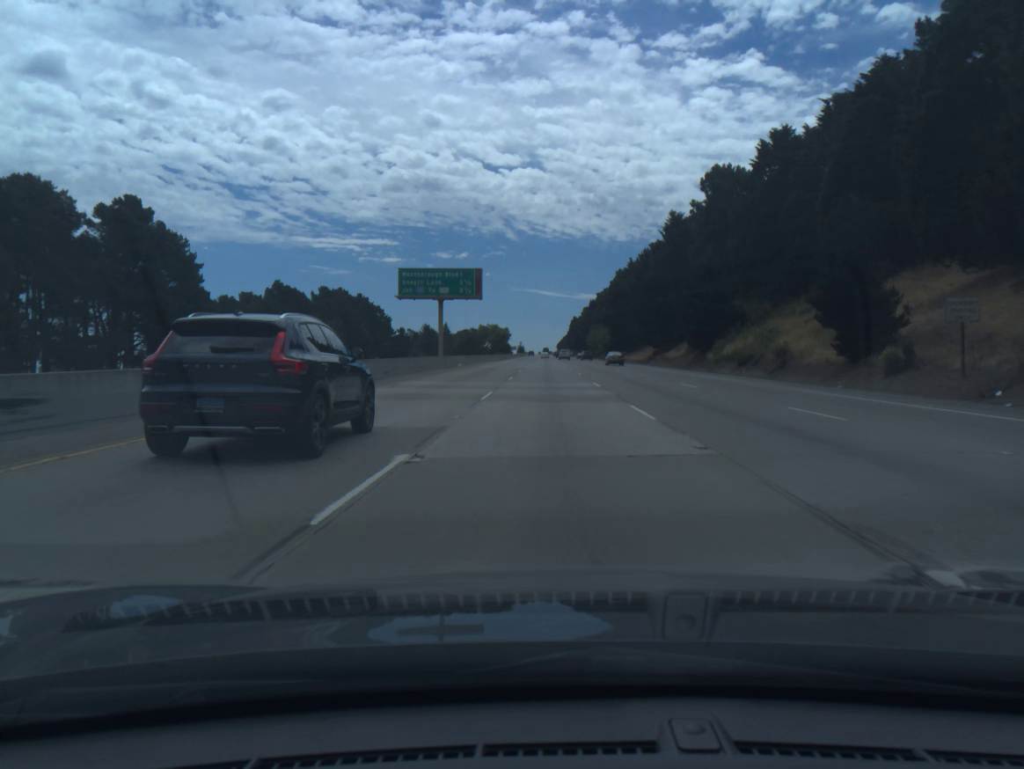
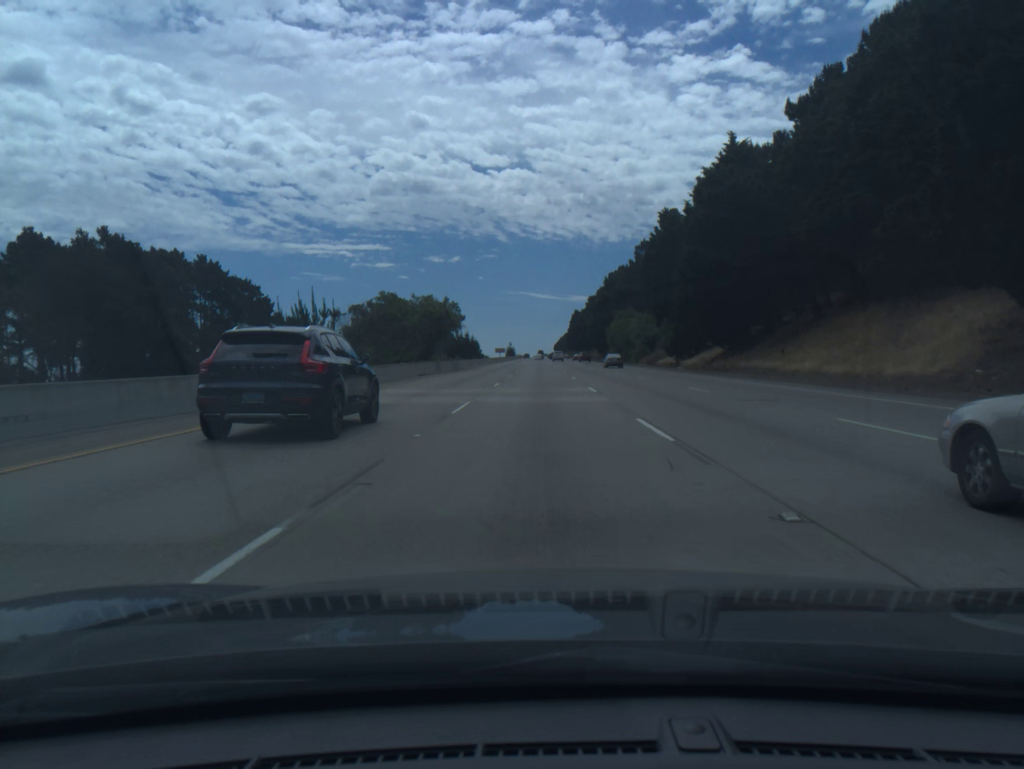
(+0.5, +91.7) m; 0°
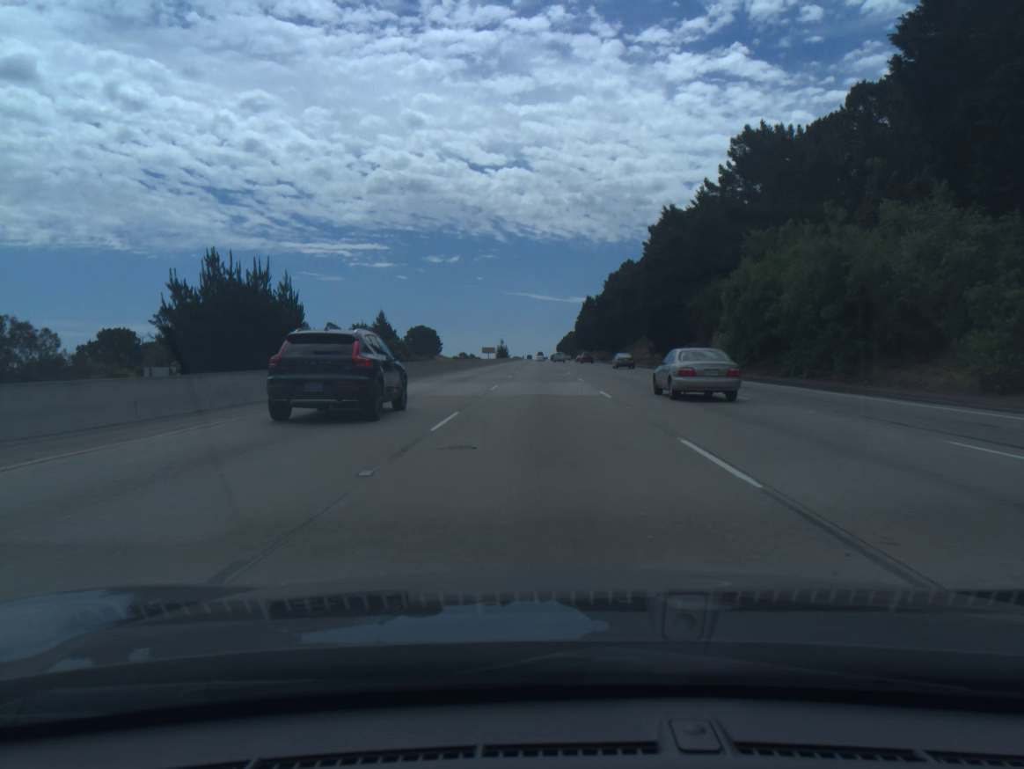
(-0.2, +91.5) m; 0°
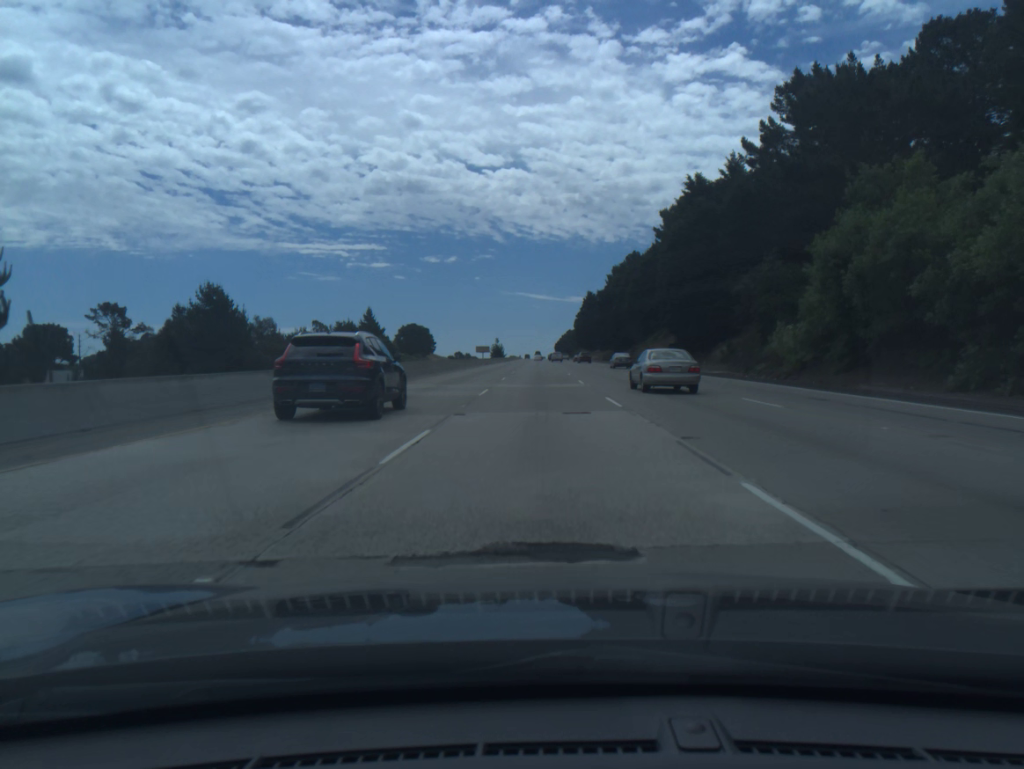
(0.0, +18.3) m; 0°
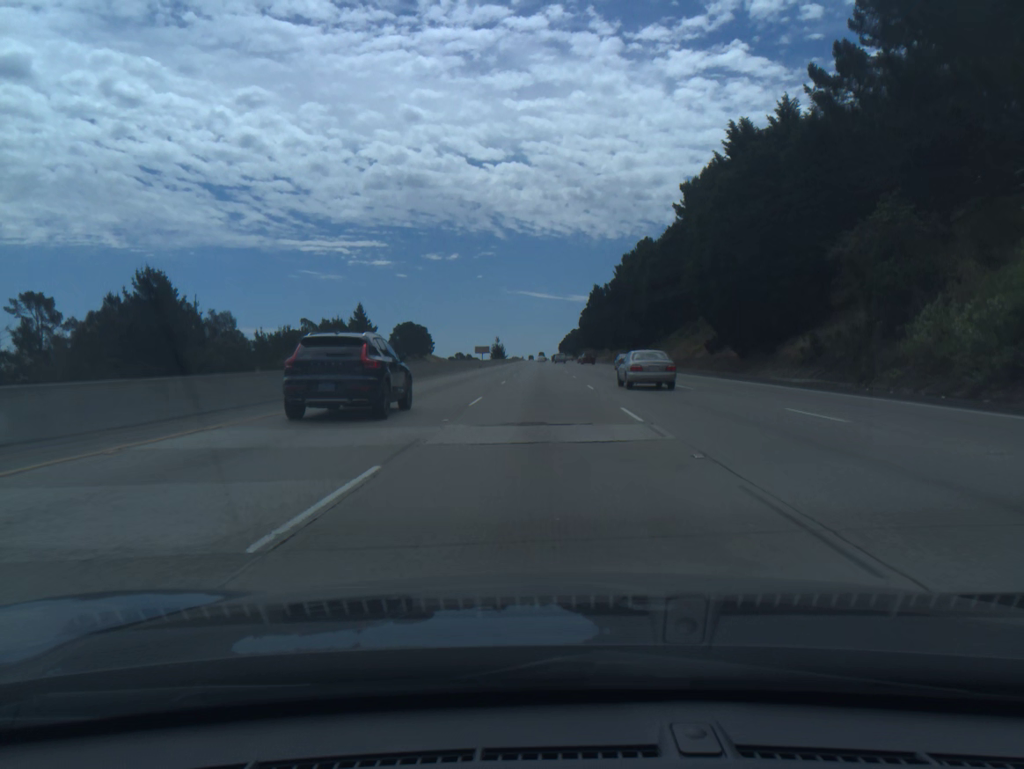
(0.0, +18.3) m; 0°
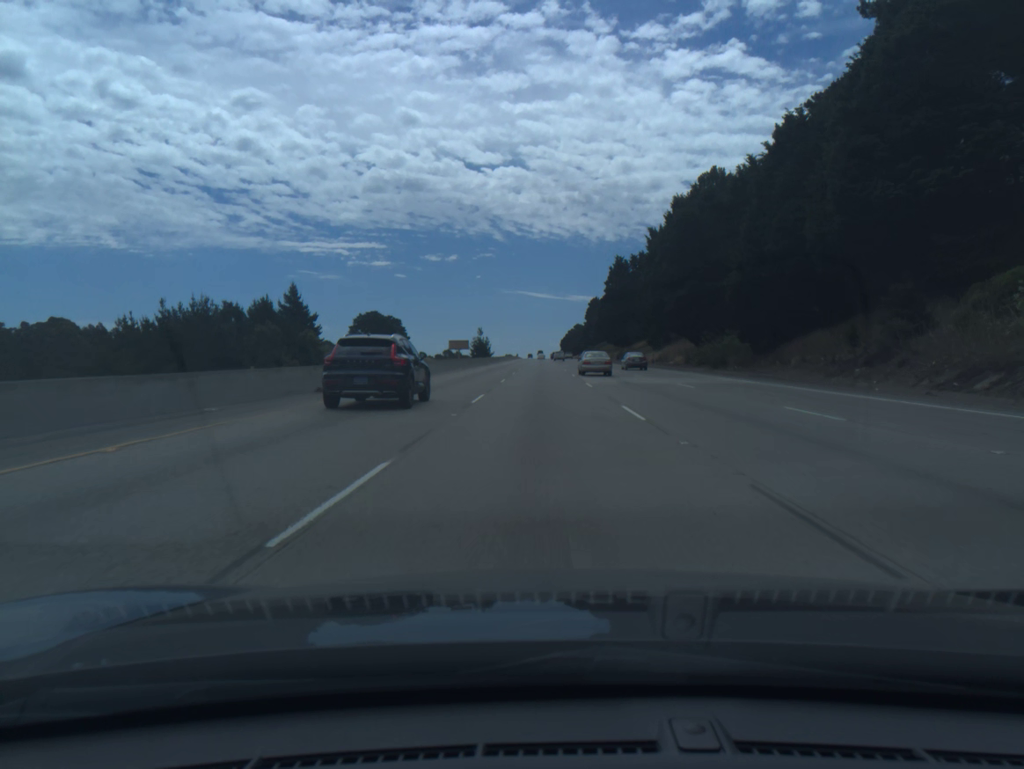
(-0.1, +73.2) m; 0°
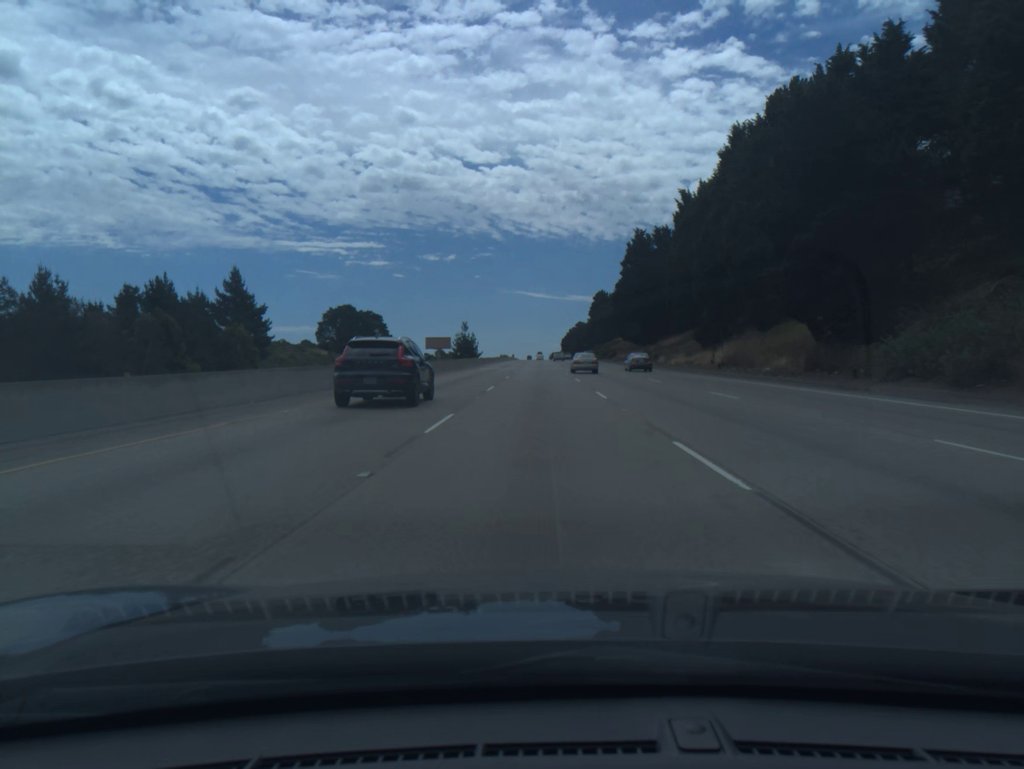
(0.0, +36.6) m; 0°
